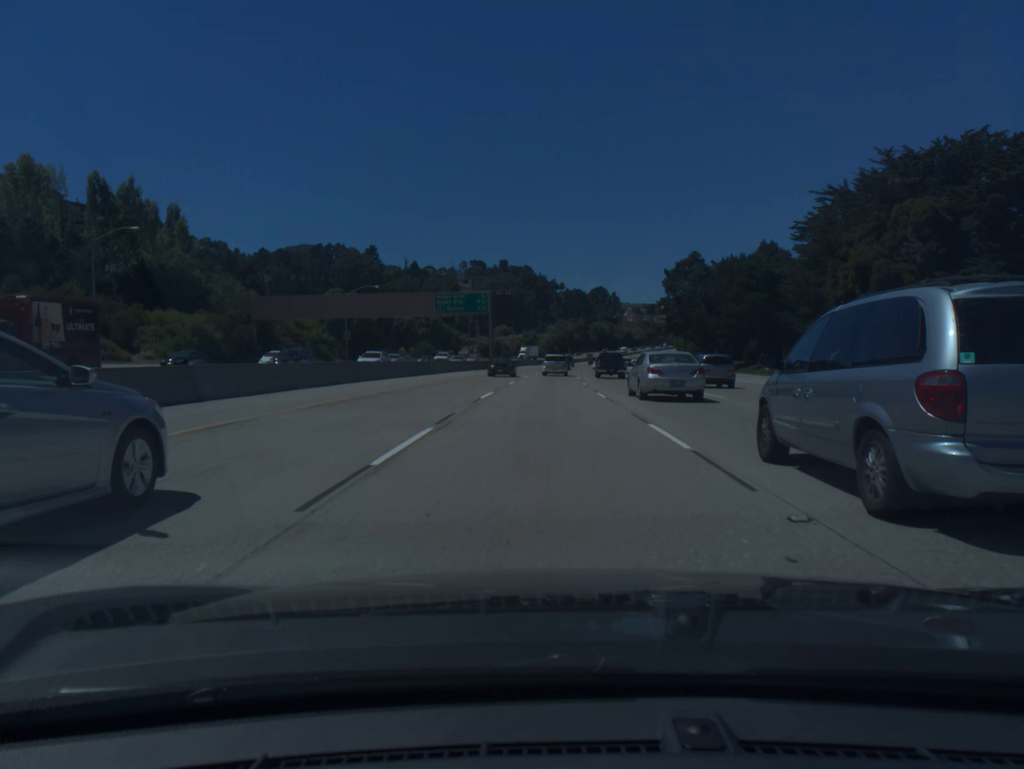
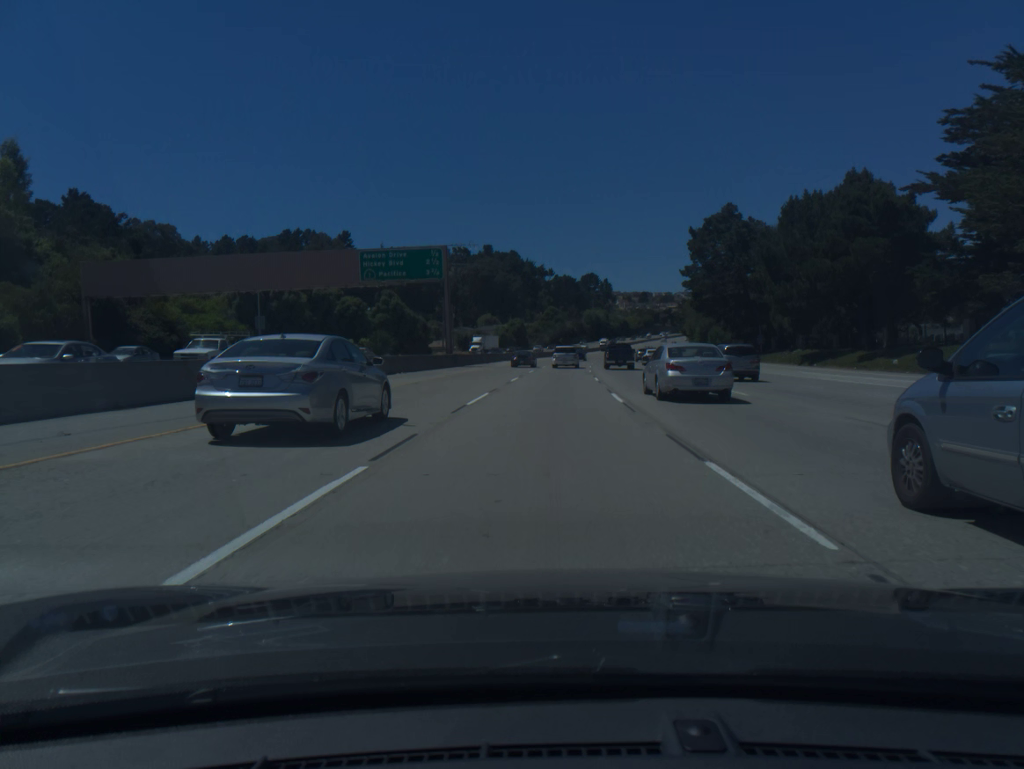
(+0.1, +34.1) m; +1°
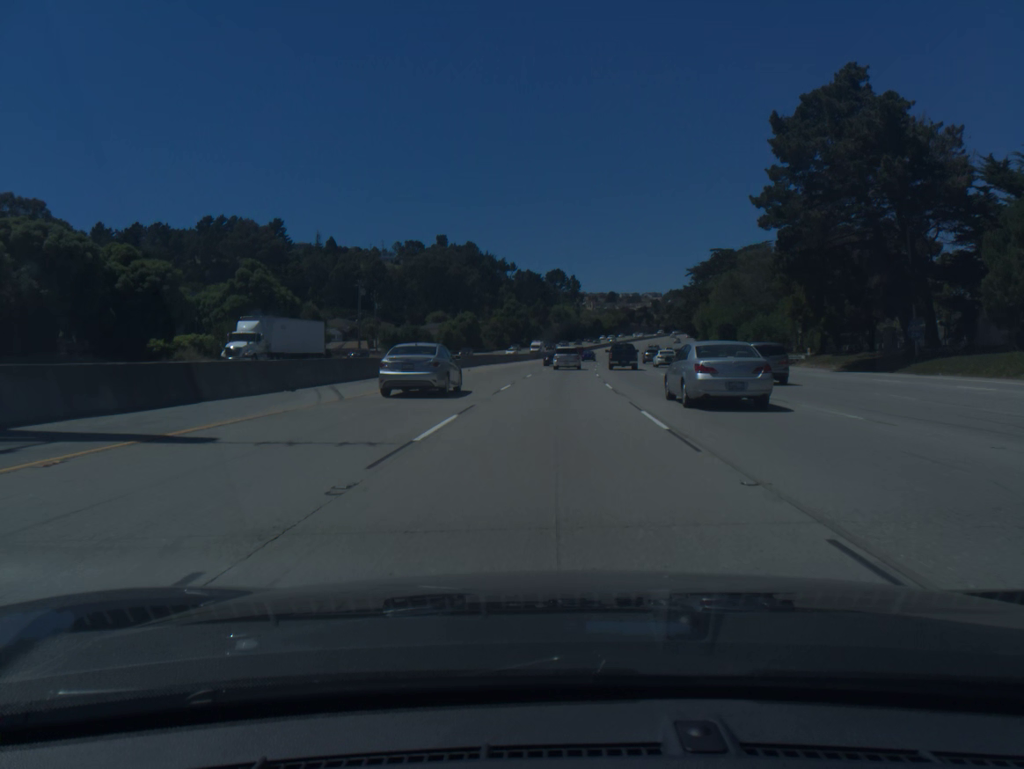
(+1.0, +50.9) m; +2°
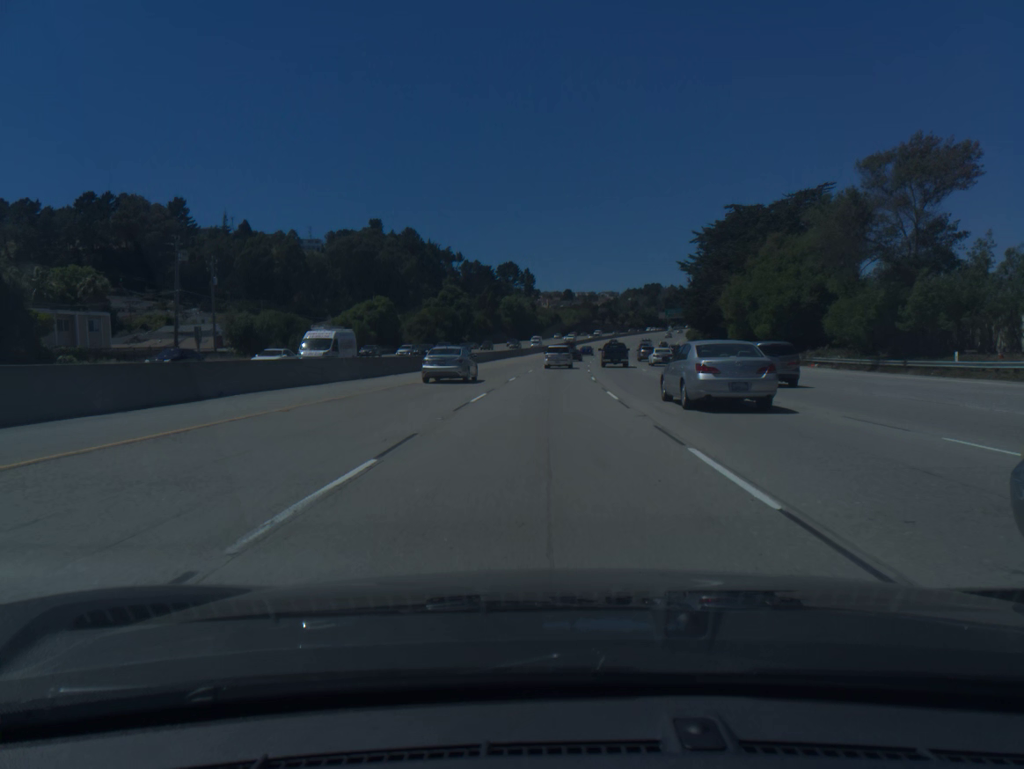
(+1.5, +50.3) m; +3°
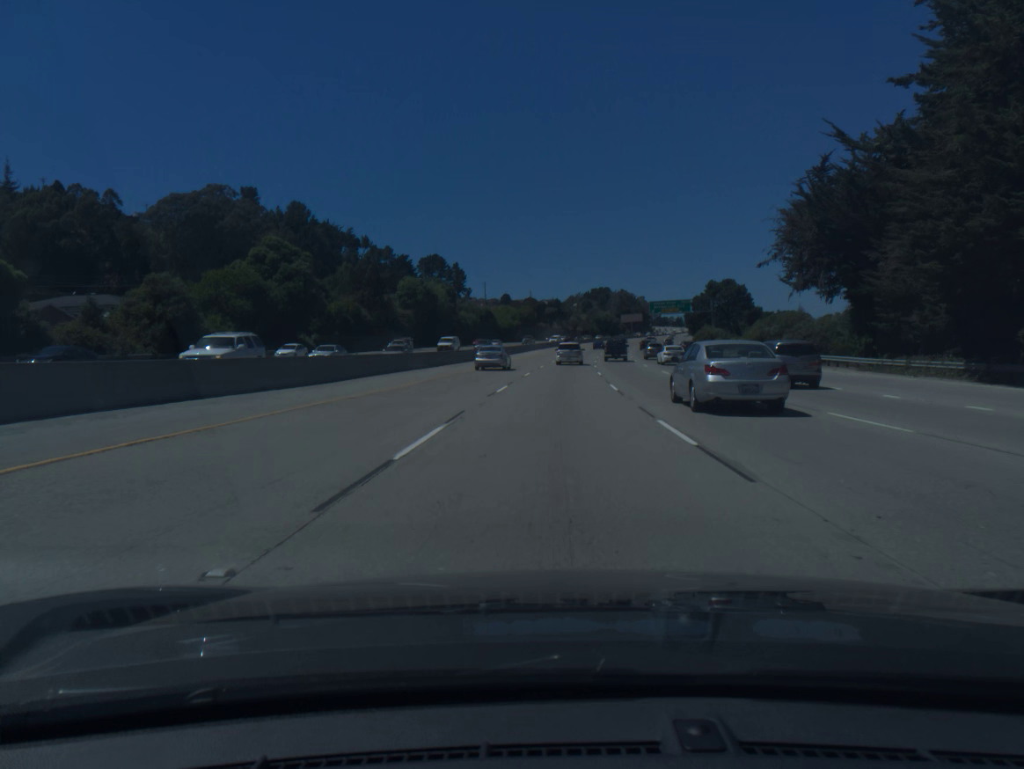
(+2.9, +83.0) m; +4°
